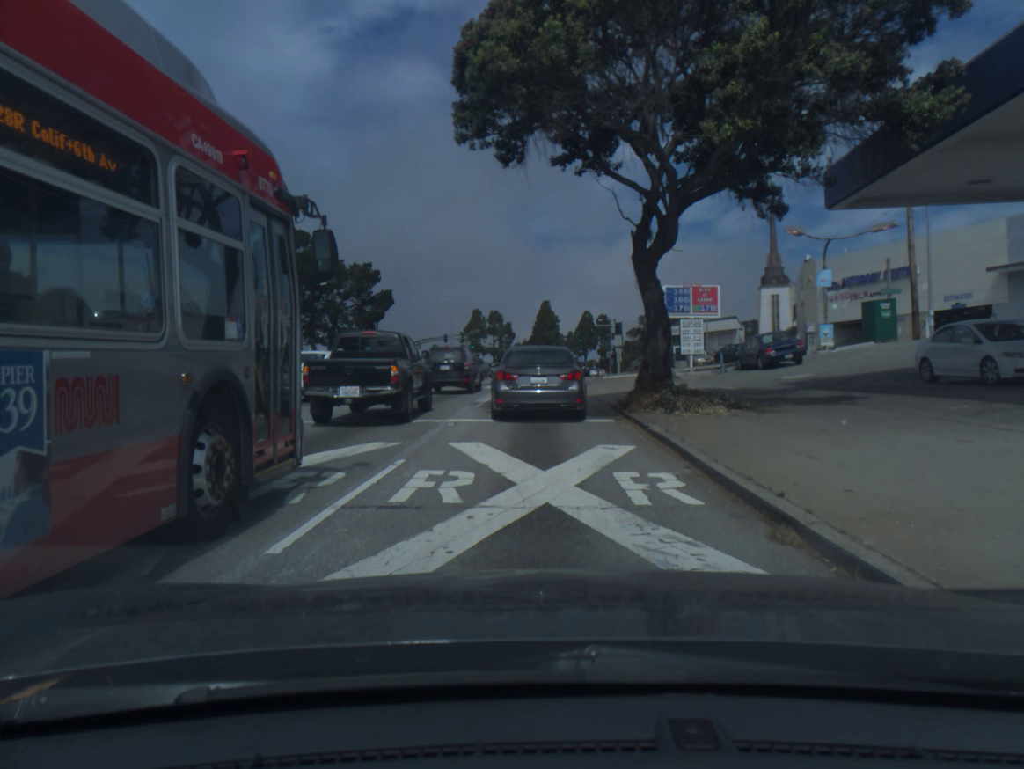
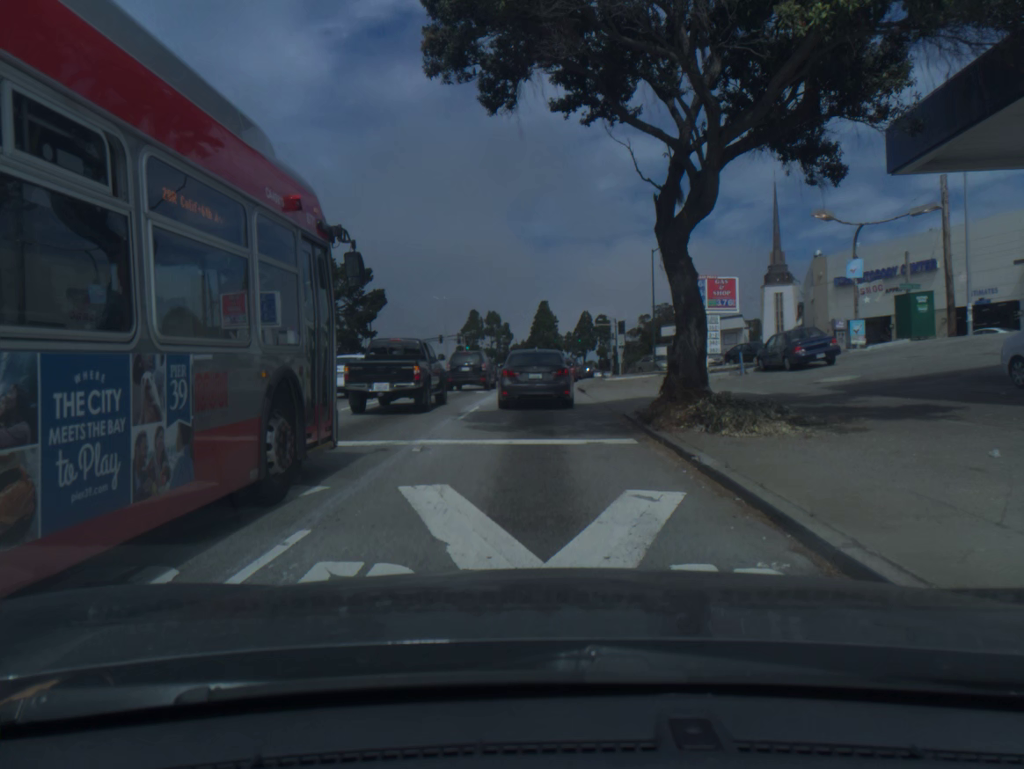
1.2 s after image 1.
(0.0, +3.6) m; 0°
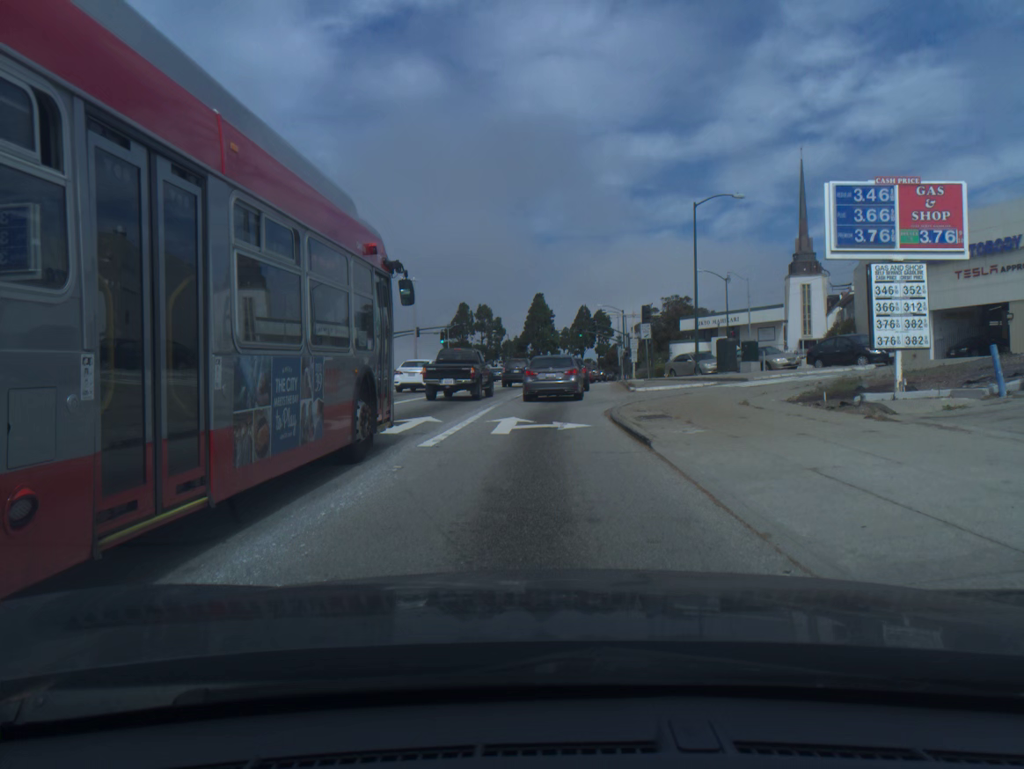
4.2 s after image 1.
(+0.1, +17.4) m; +1°
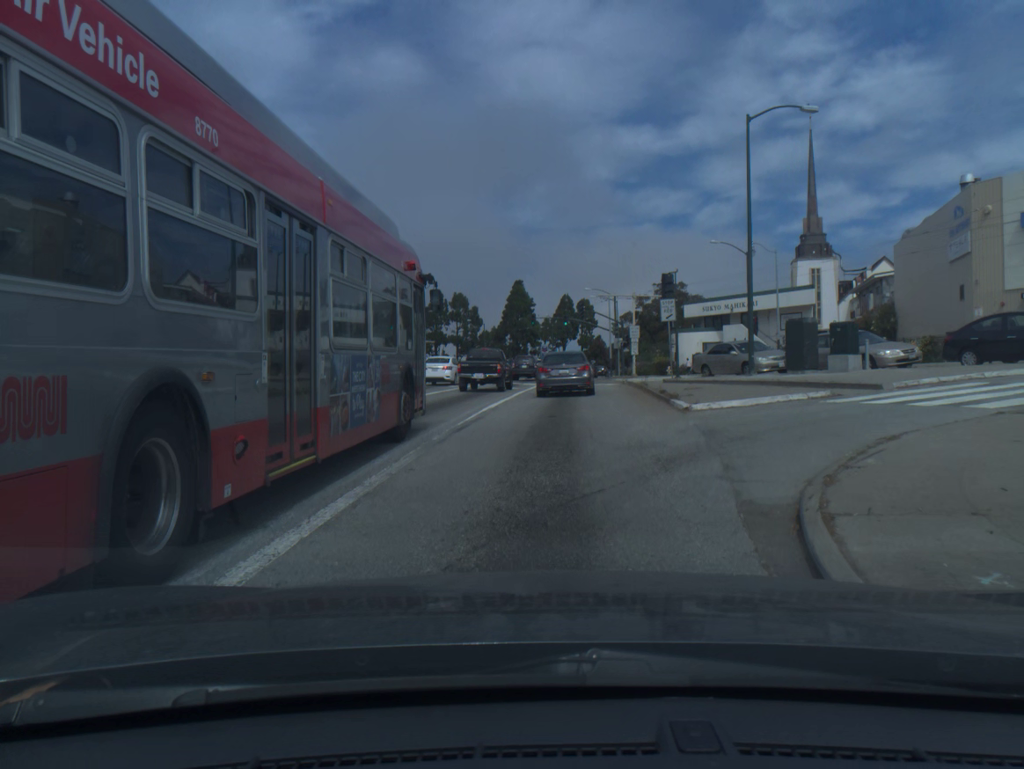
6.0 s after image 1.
(+0.1, +14.2) m; +1°
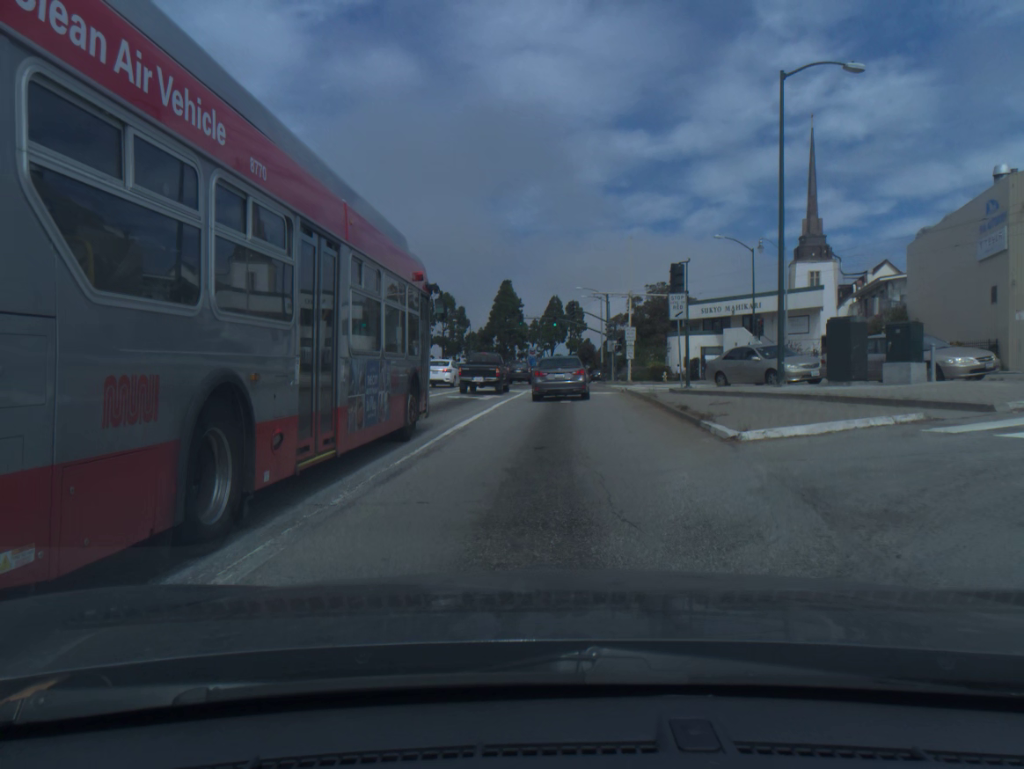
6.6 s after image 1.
(0.0, +5.0) m; +1°
